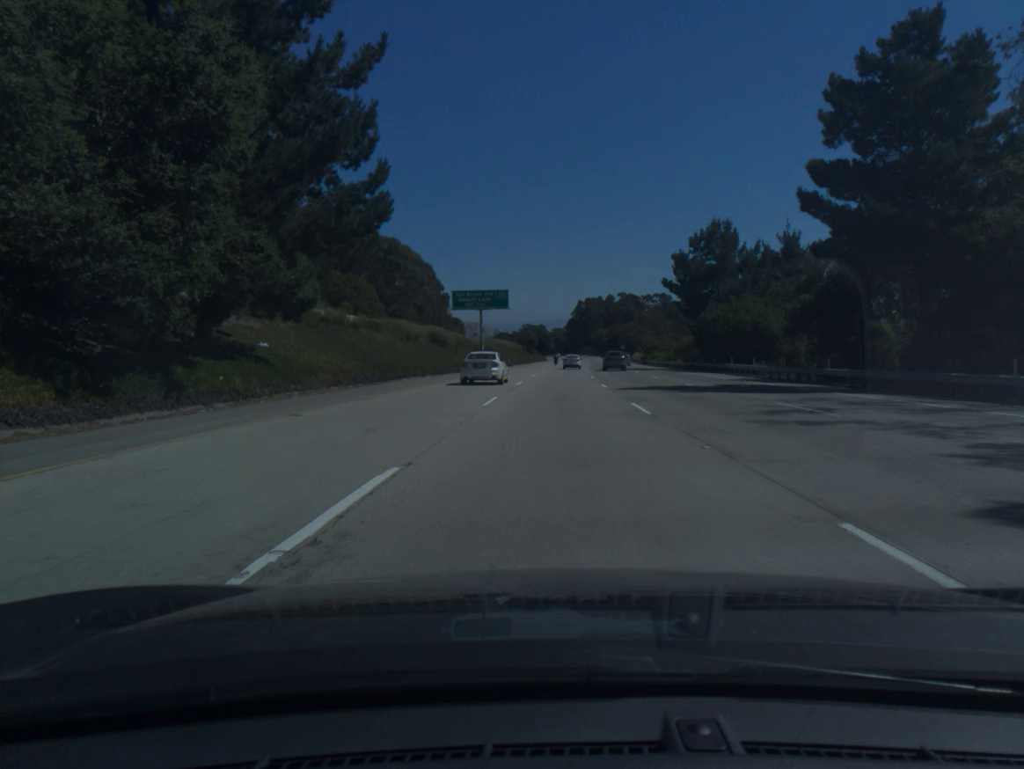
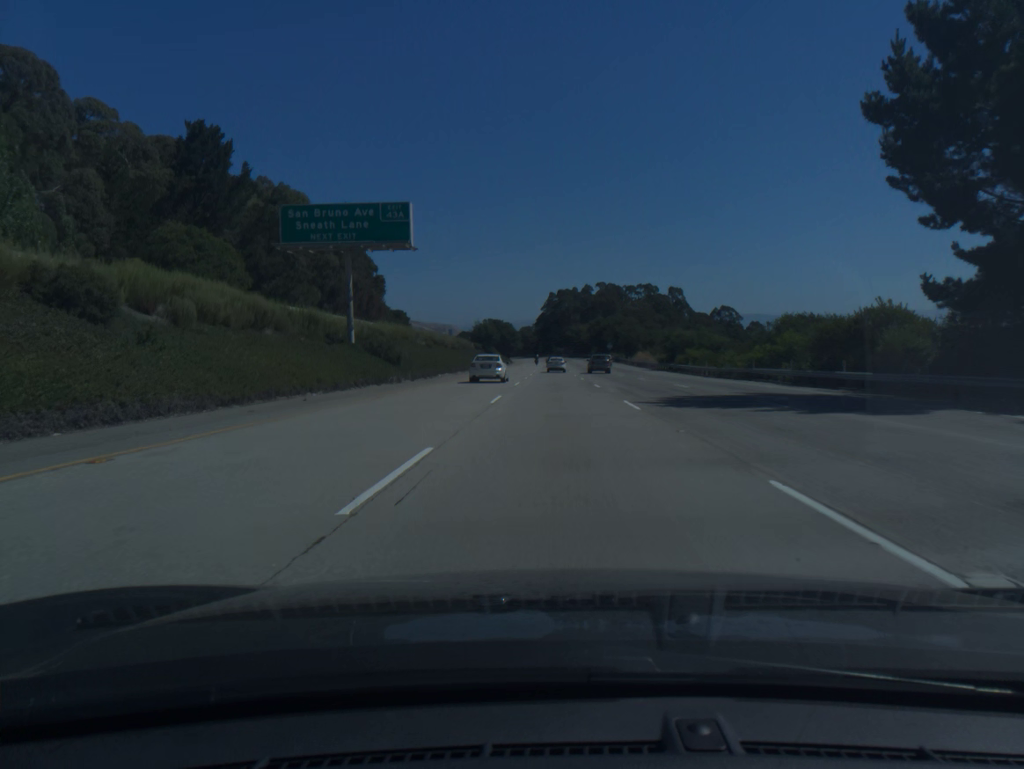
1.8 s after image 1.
(+1.1, +56.4) m; +2°
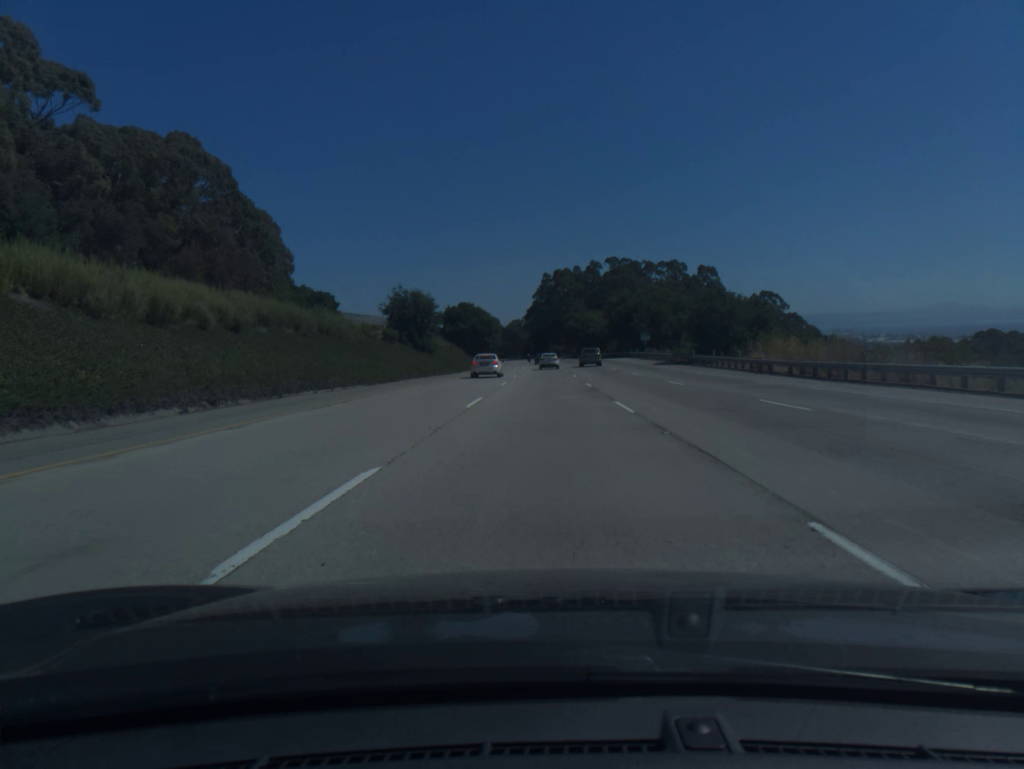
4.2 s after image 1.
(+0.8, +75.1) m; +1°
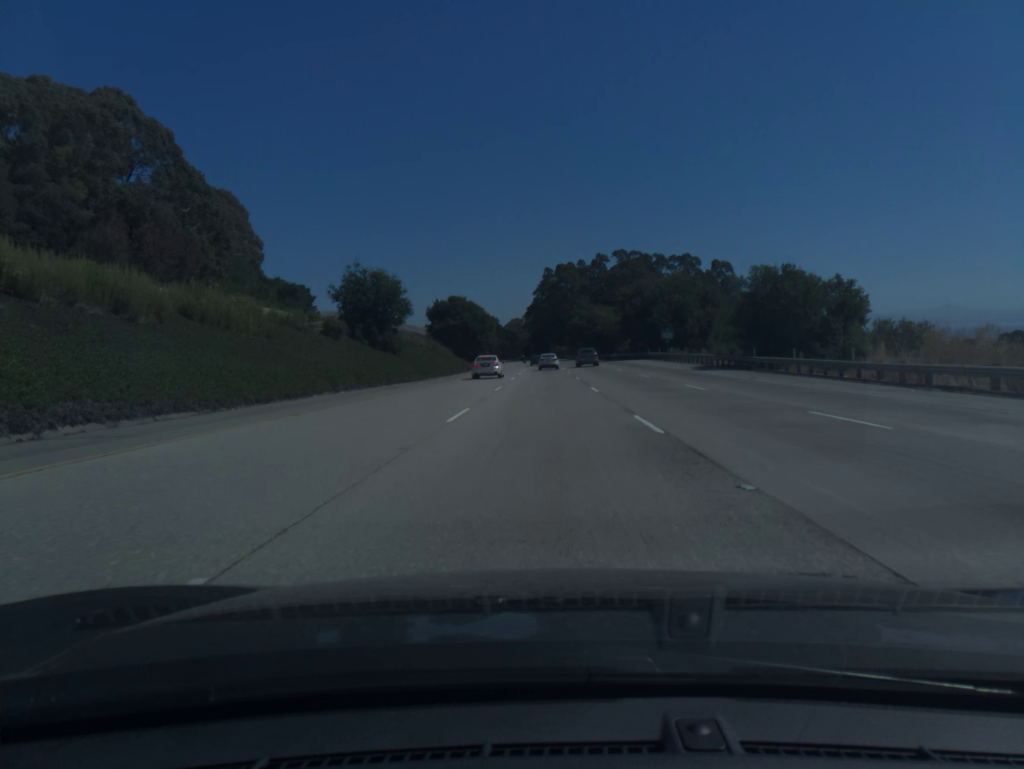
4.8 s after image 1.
(0.0, +18.7) m; 0°
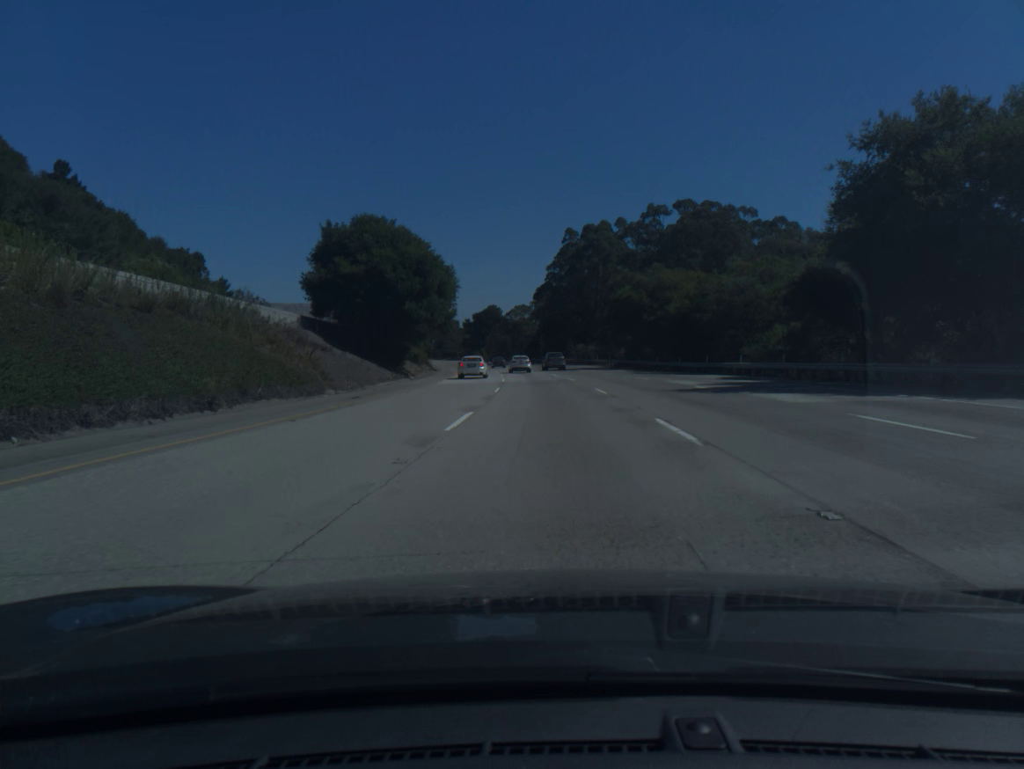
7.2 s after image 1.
(-0.4, +74.3) m; -1°
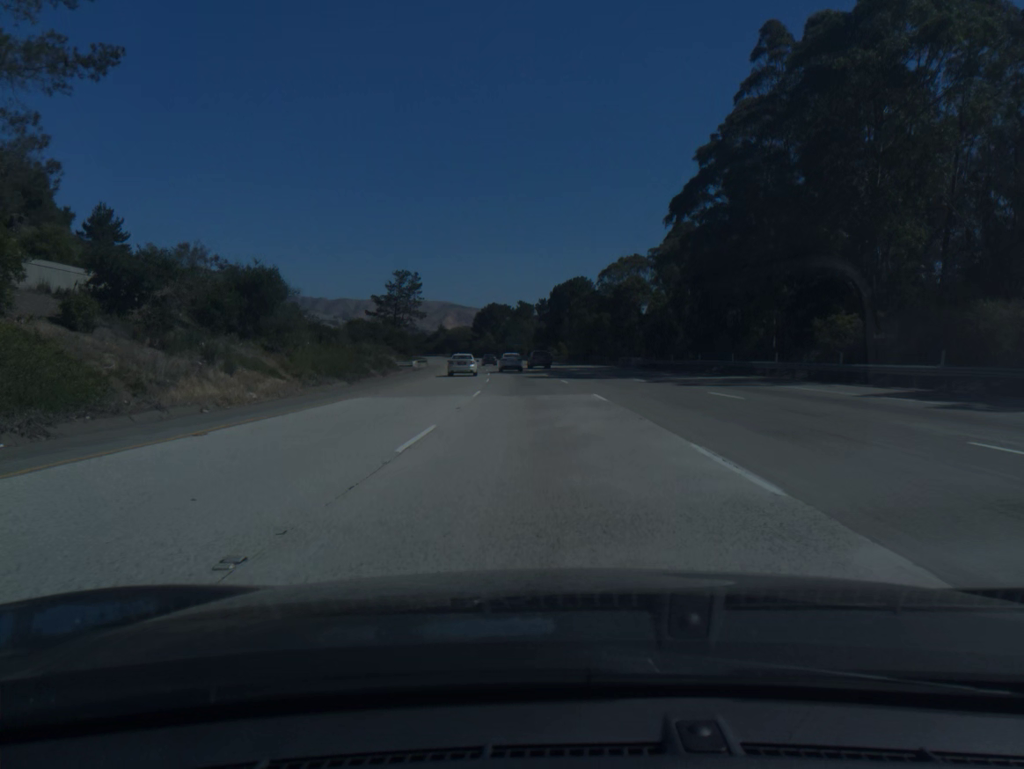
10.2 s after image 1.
(-4.4, +91.7) m; -7°
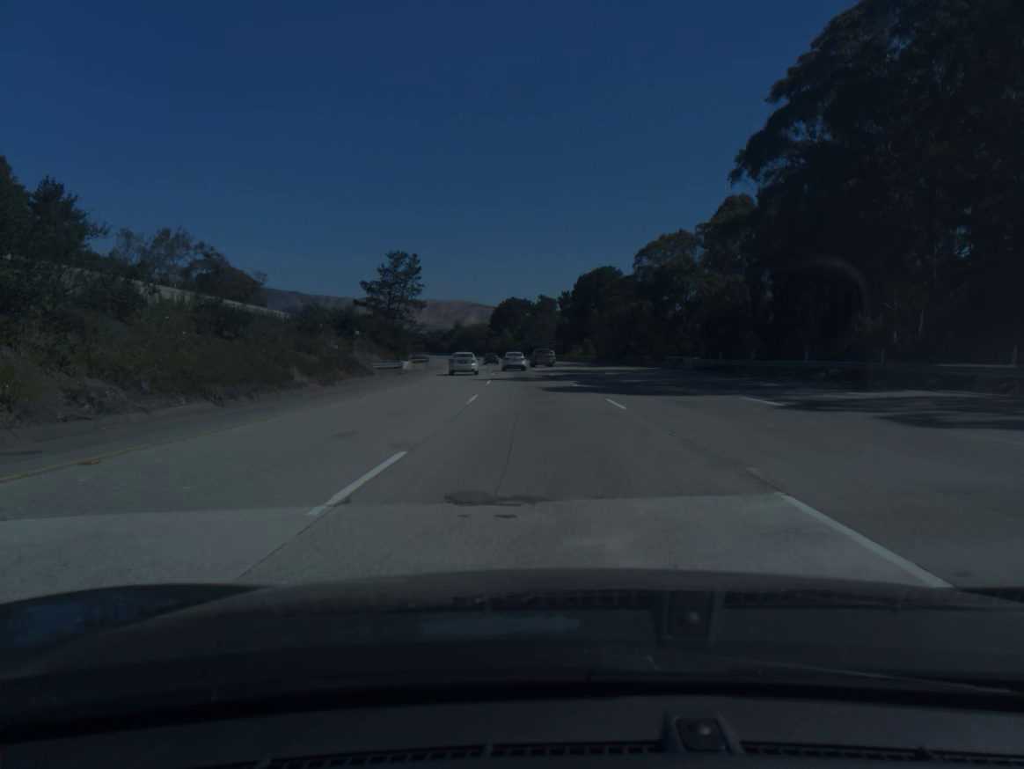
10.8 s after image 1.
(-0.3, +18.2) m; -2°
